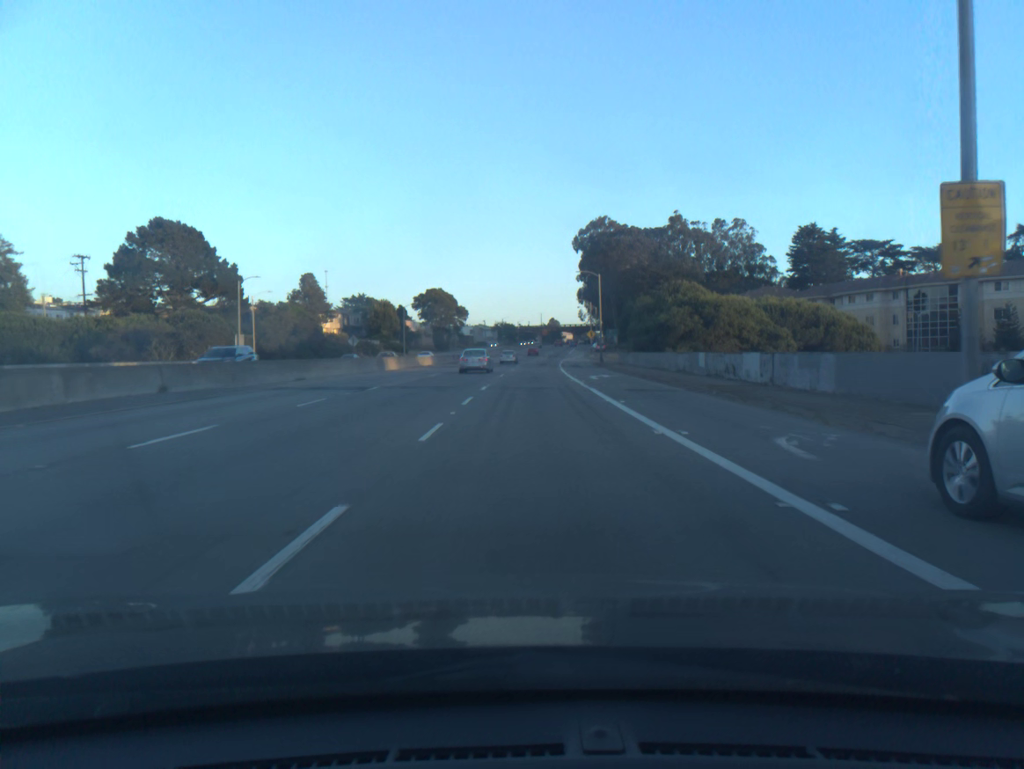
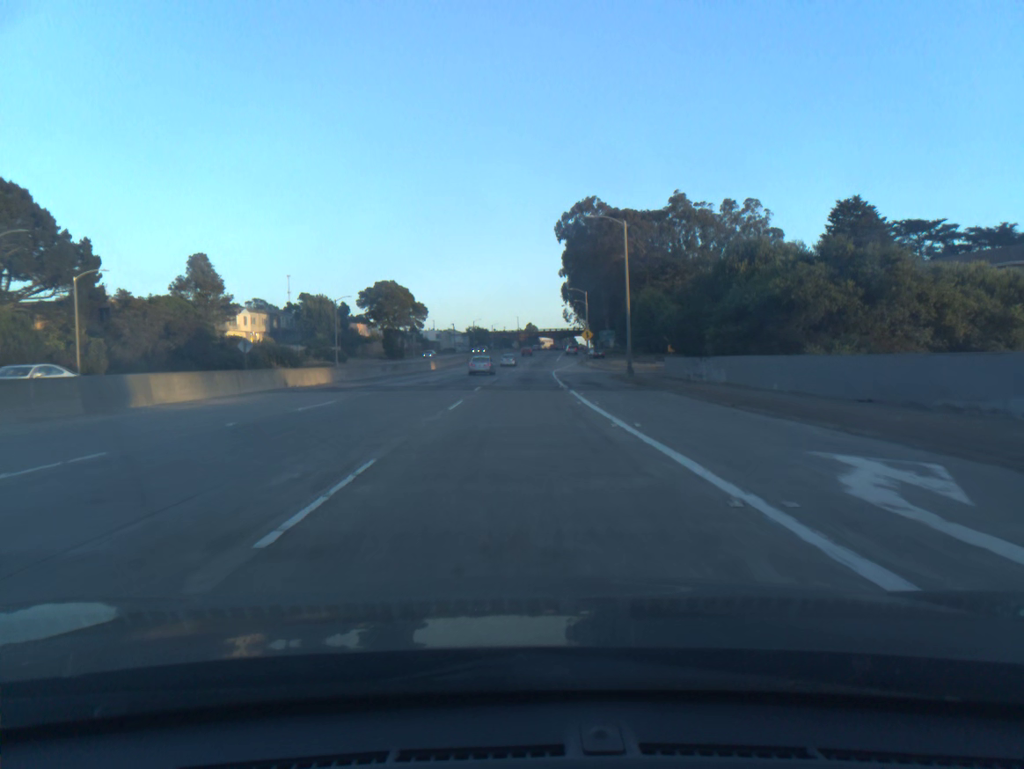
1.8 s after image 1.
(+0.5, +34.9) m; +2°
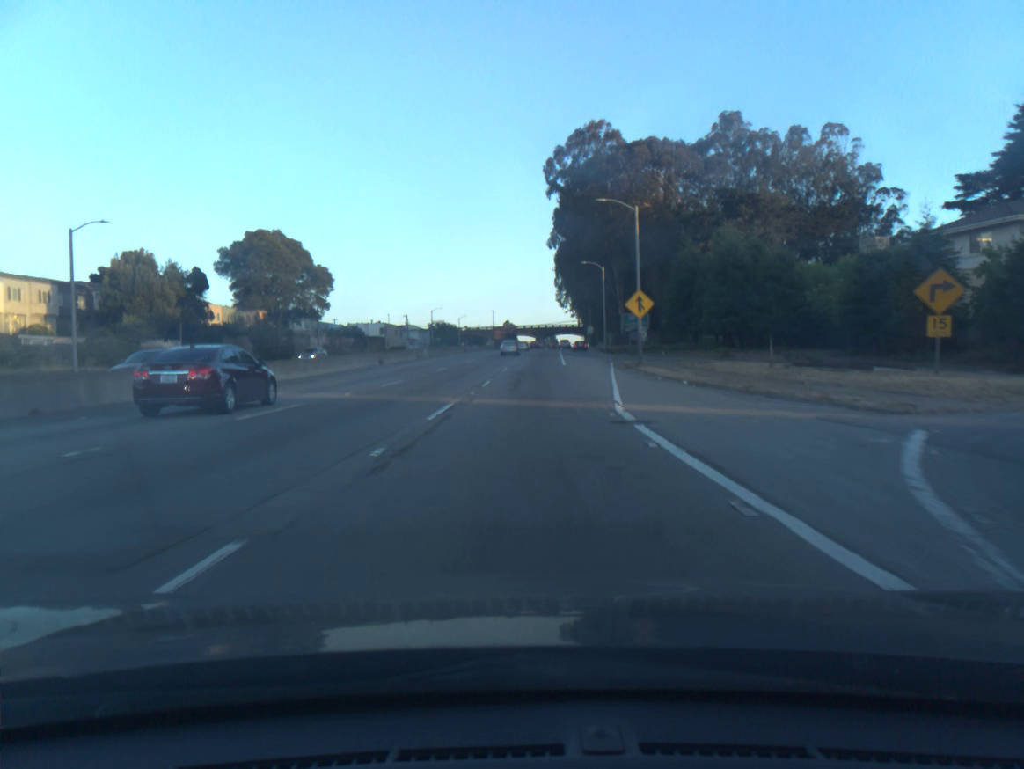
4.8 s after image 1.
(+0.7, +57.9) m; +2°
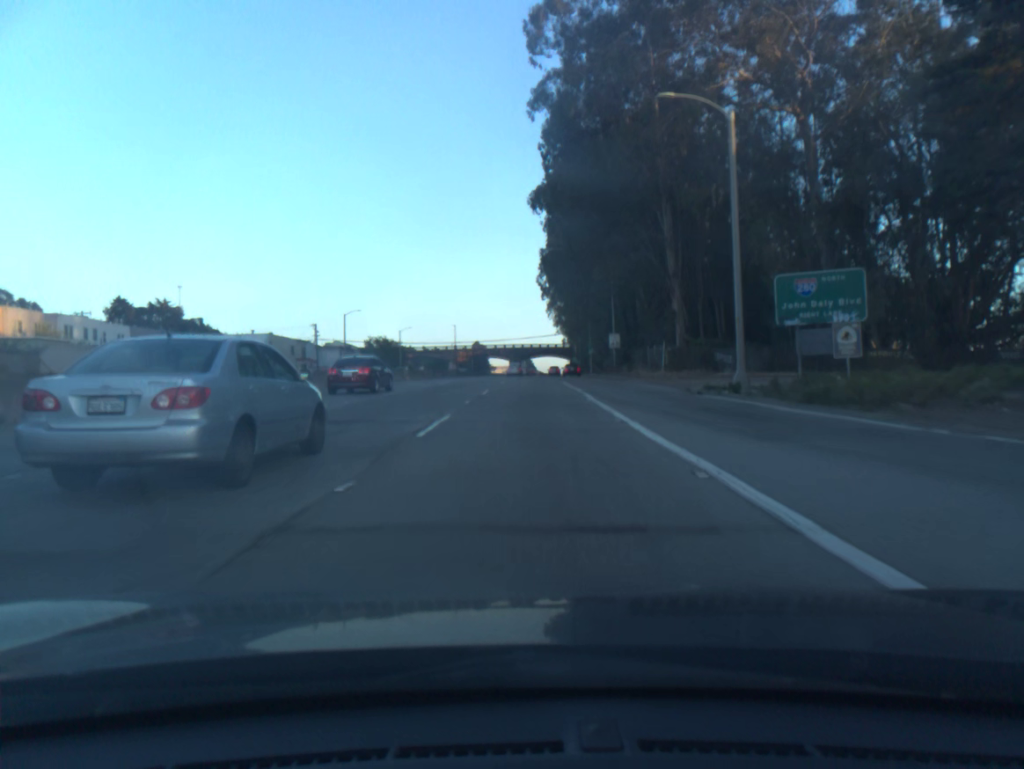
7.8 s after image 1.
(+1.4, +60.5) m; +2°
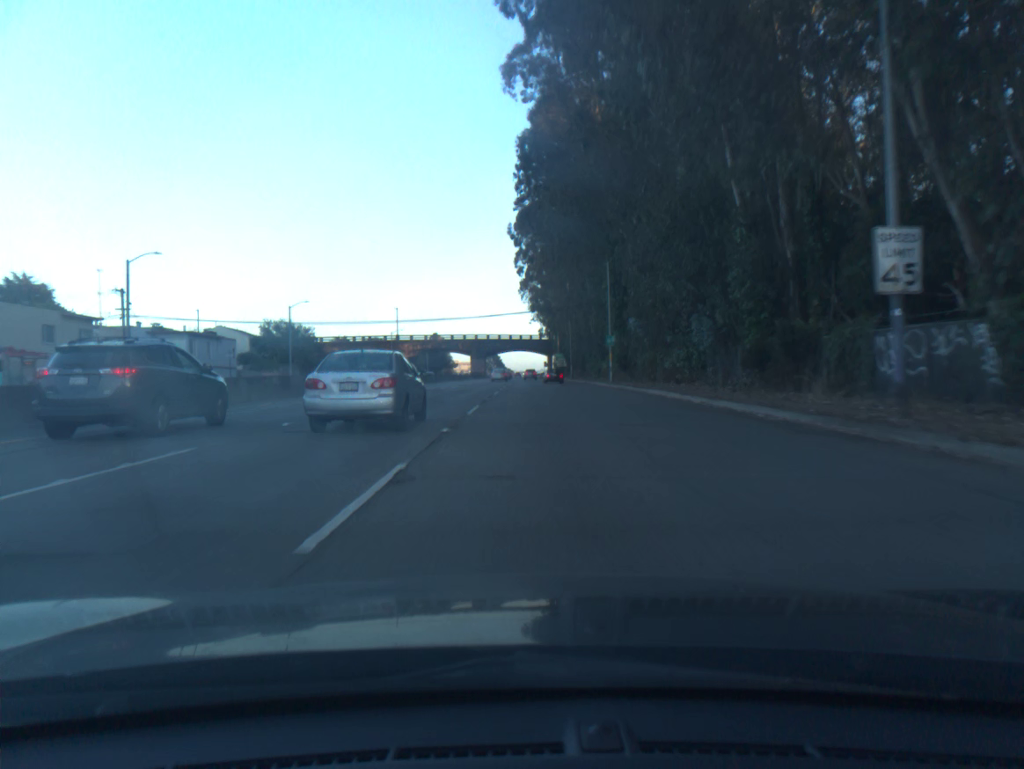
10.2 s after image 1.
(+0.7, +50.9) m; +2°
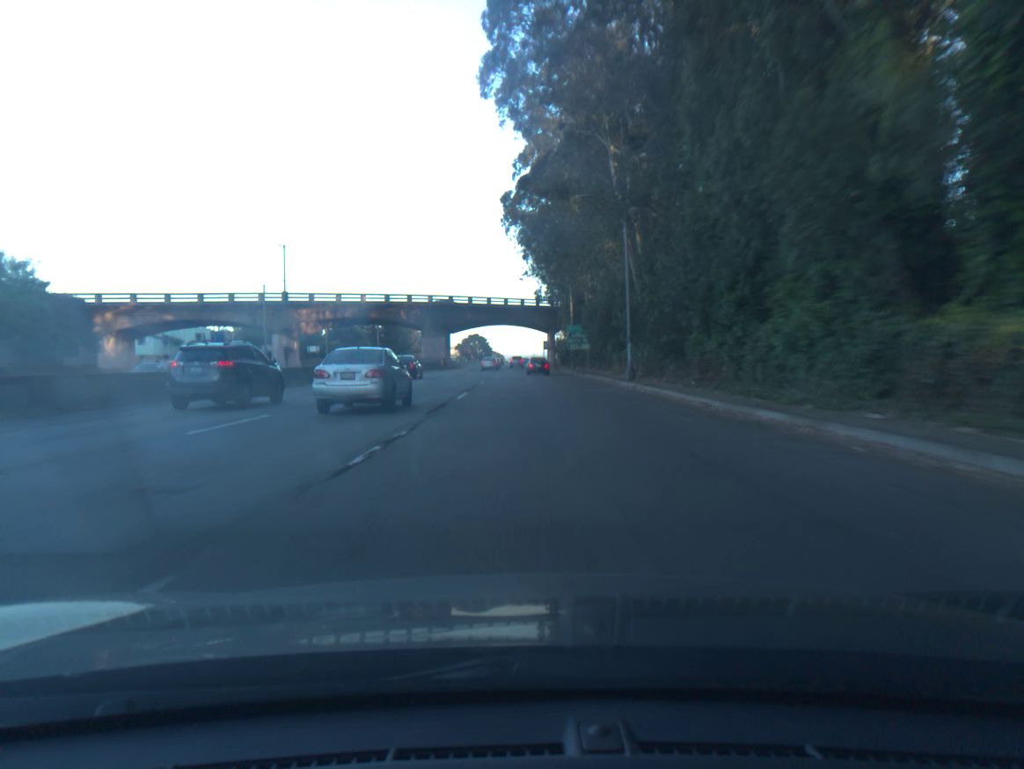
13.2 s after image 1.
(+1.2, +67.7) m; +1°
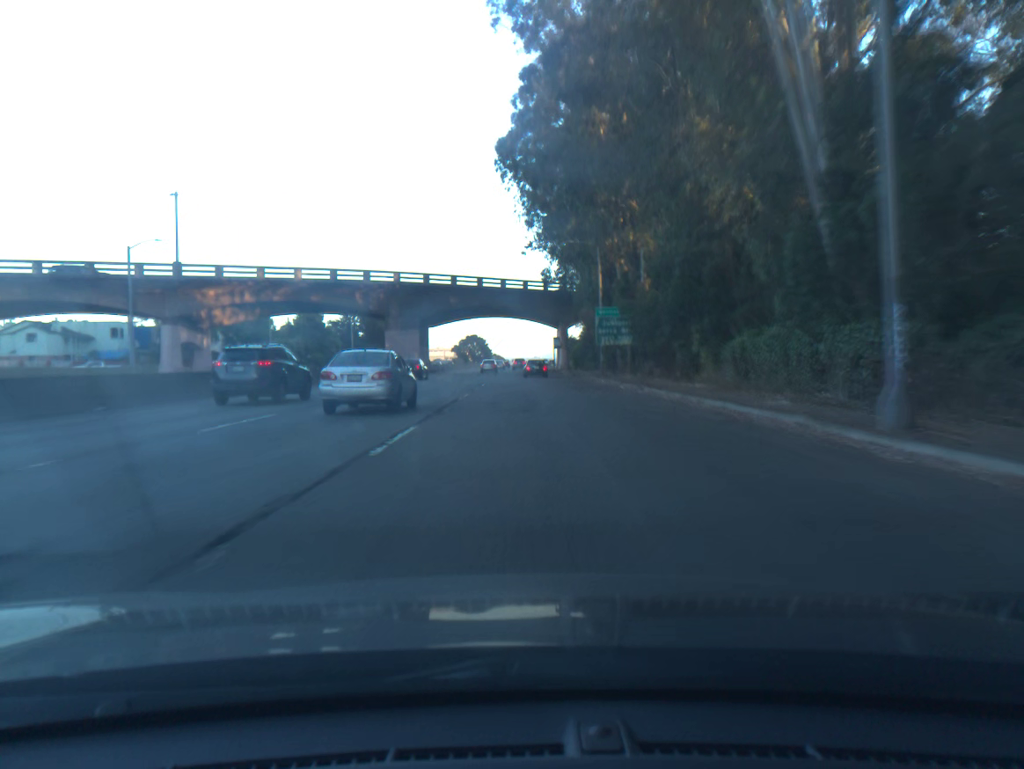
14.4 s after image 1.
(0.0, +28.4) m; 0°
